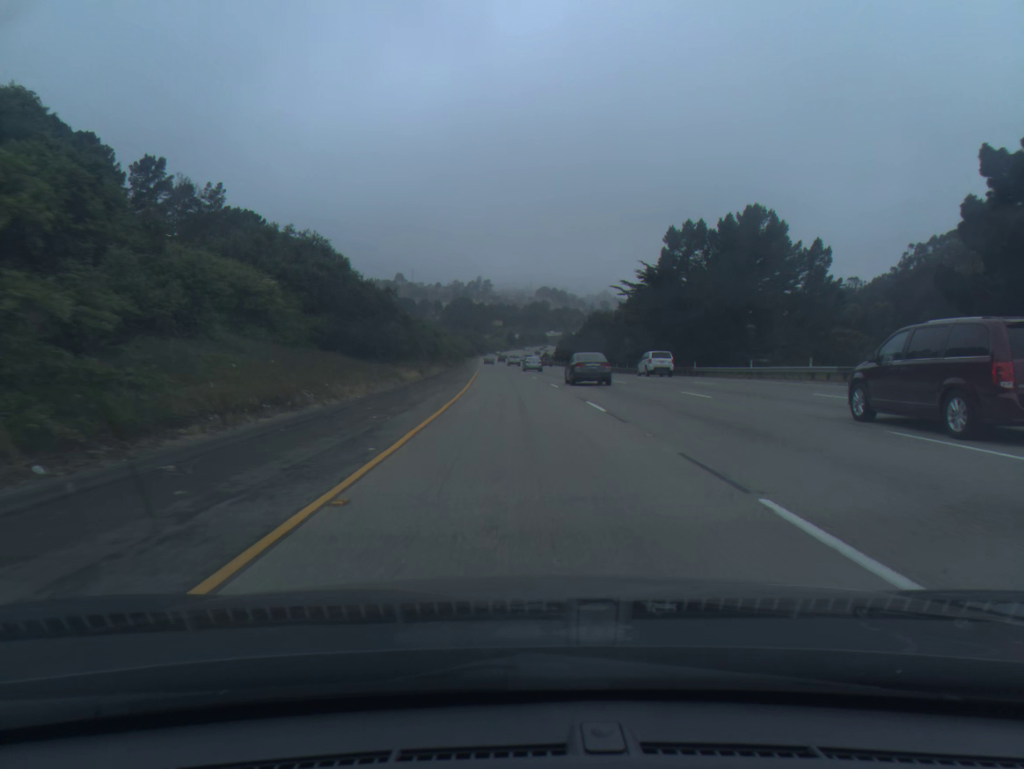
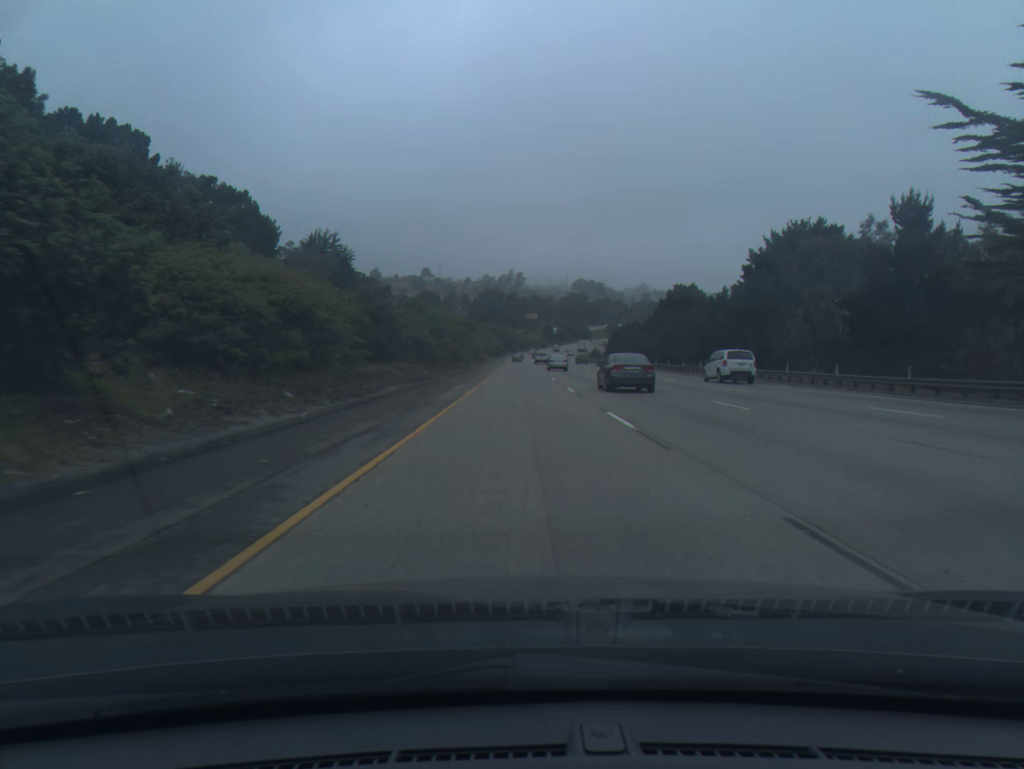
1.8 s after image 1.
(-1.7, +61.6) m; -3°
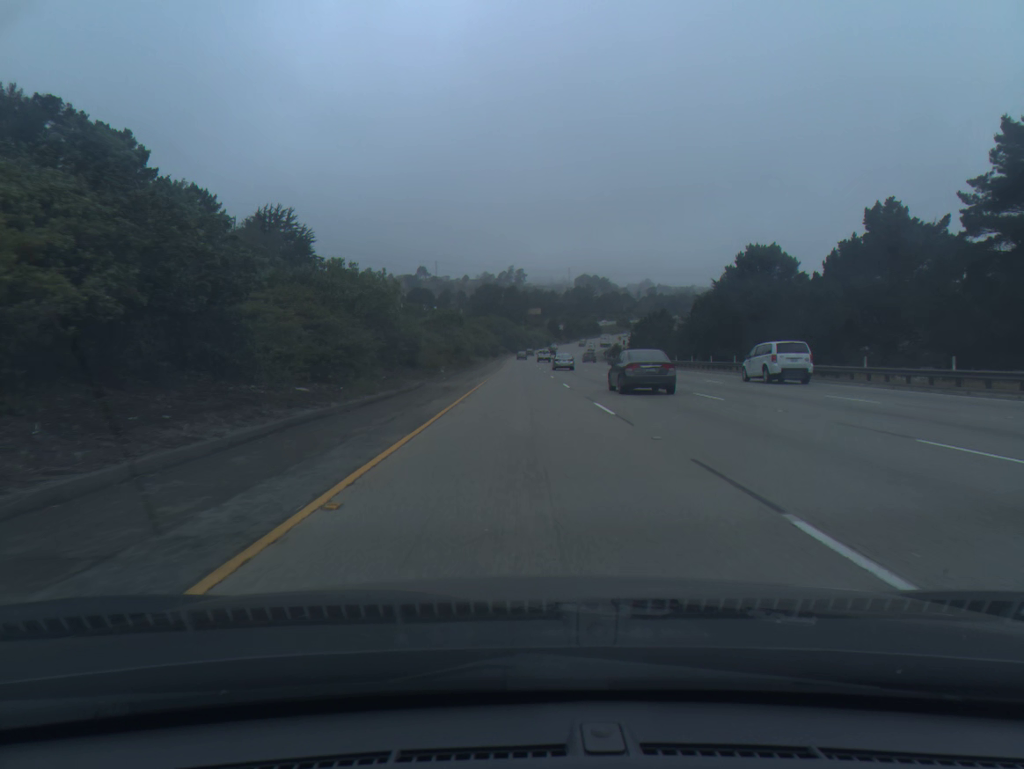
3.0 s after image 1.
(-0.1, +41.1) m; 0°
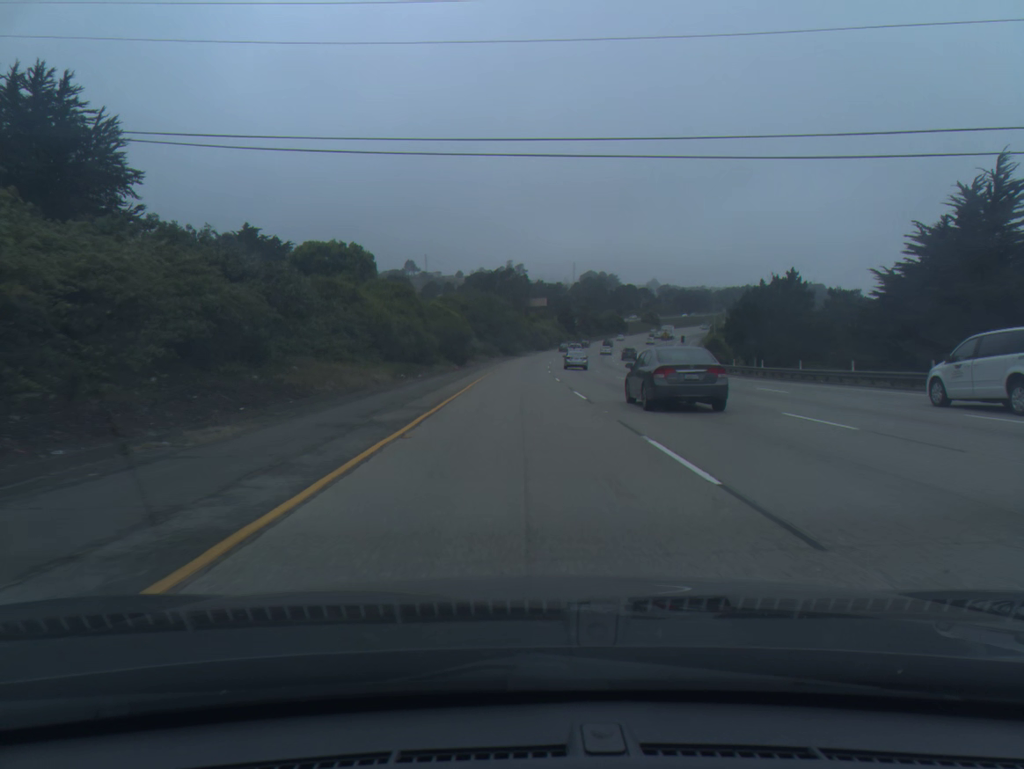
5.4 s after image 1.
(+0.1, +82.1) m; 0°
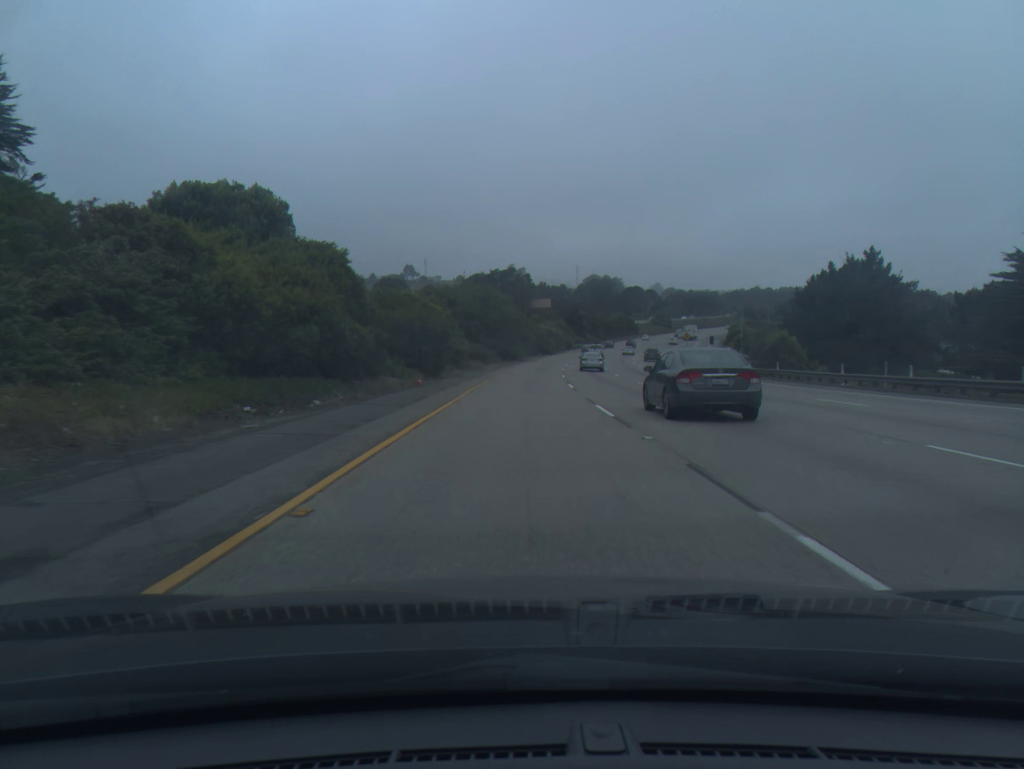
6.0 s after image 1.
(0.0, +20.5) m; 0°
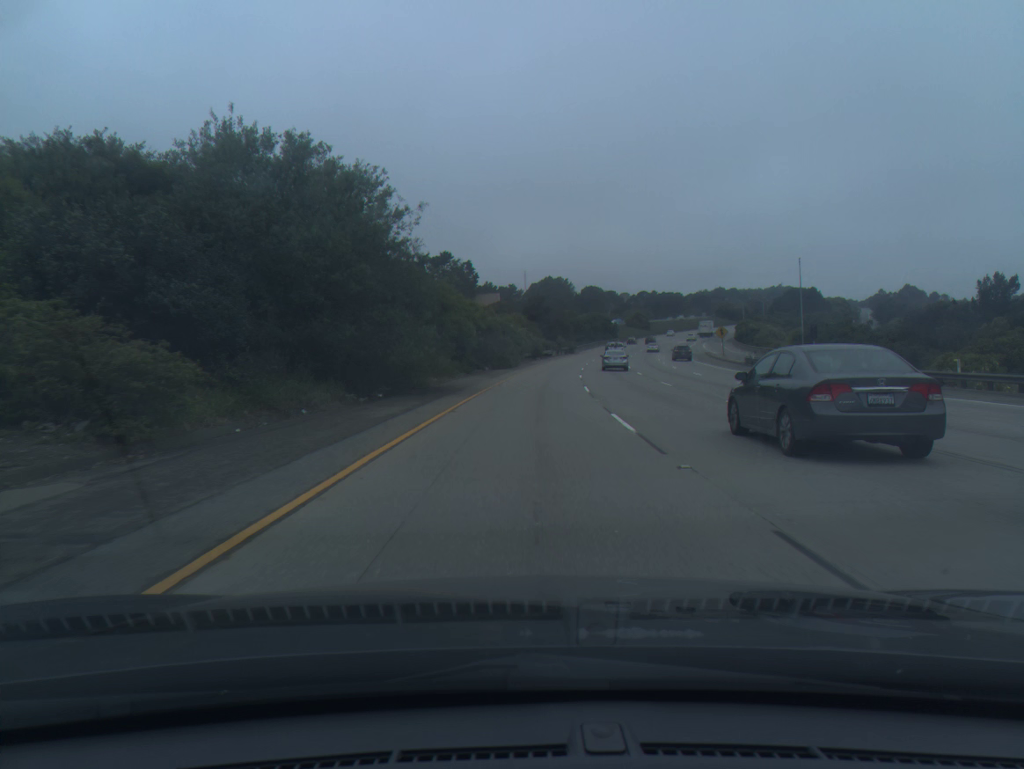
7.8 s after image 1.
(+1.4, +61.3) m; +4°
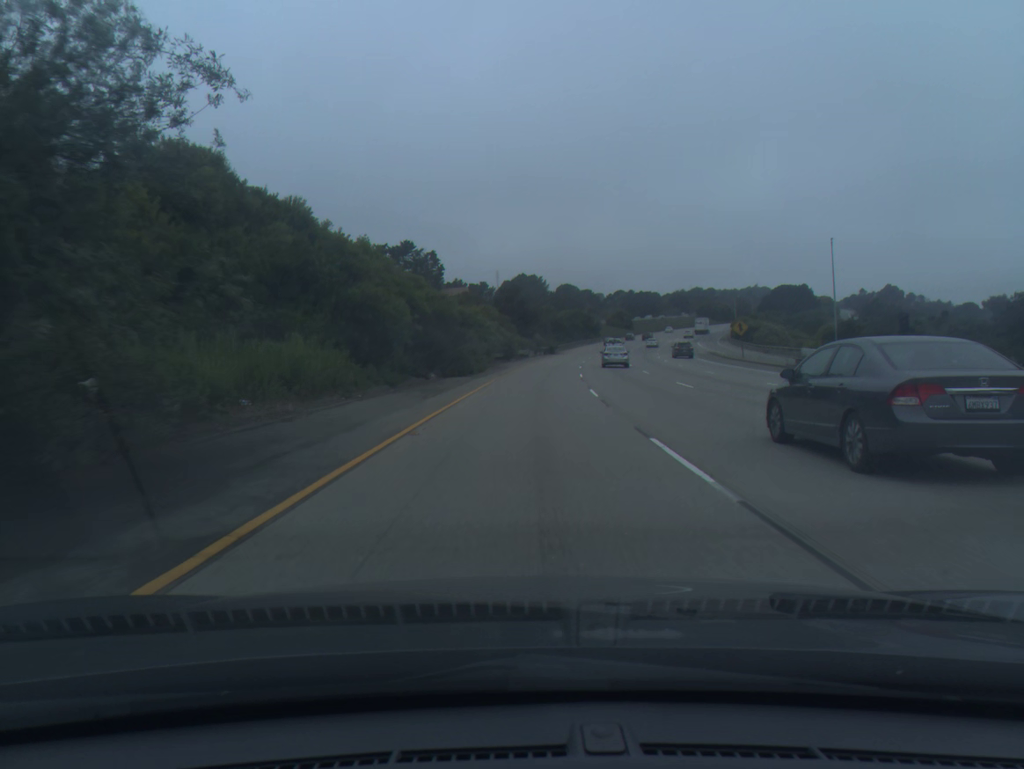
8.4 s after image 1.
(+0.3, +20.4) m; +2°
